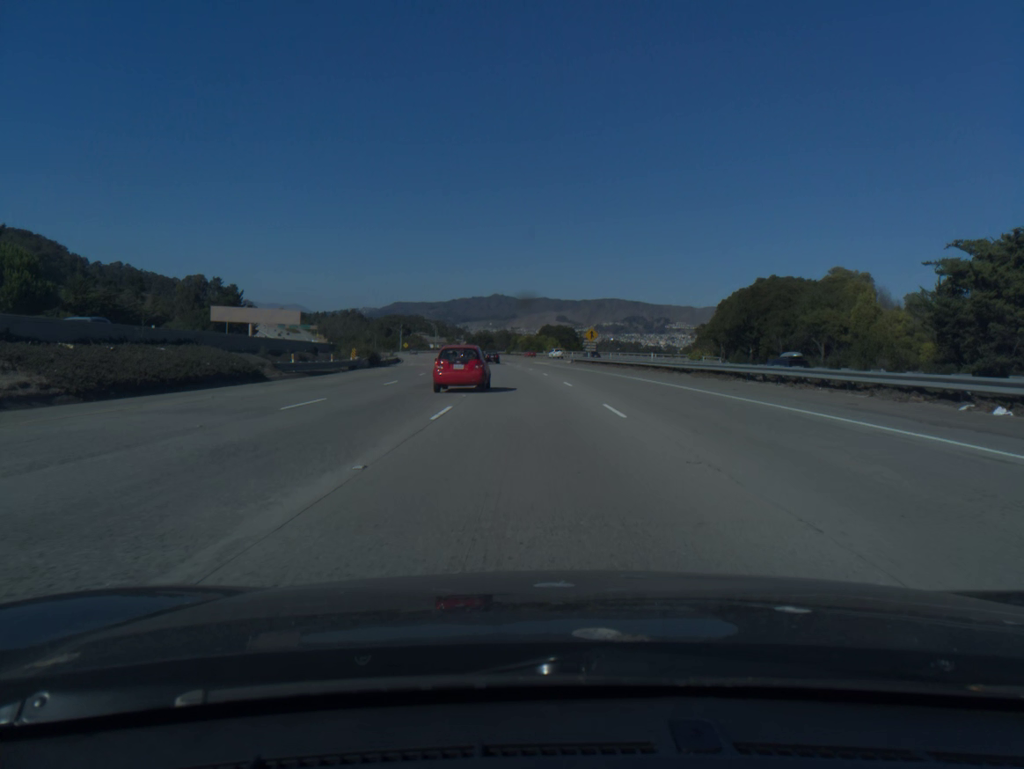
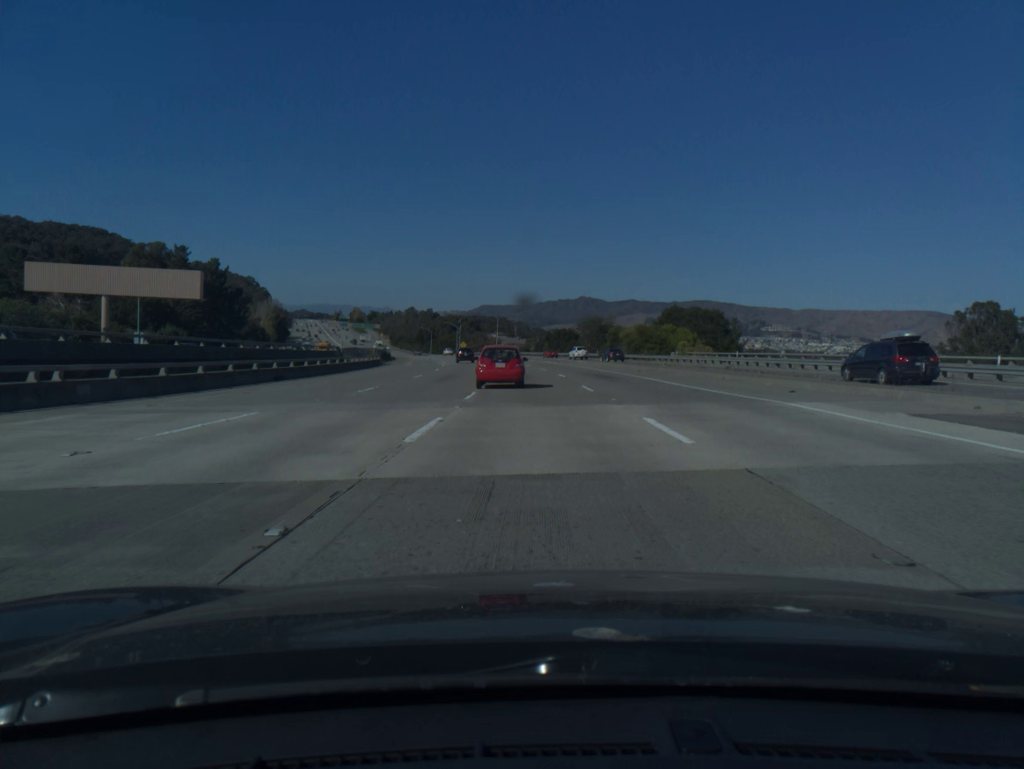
(-4.4, +76.5) m; -6°
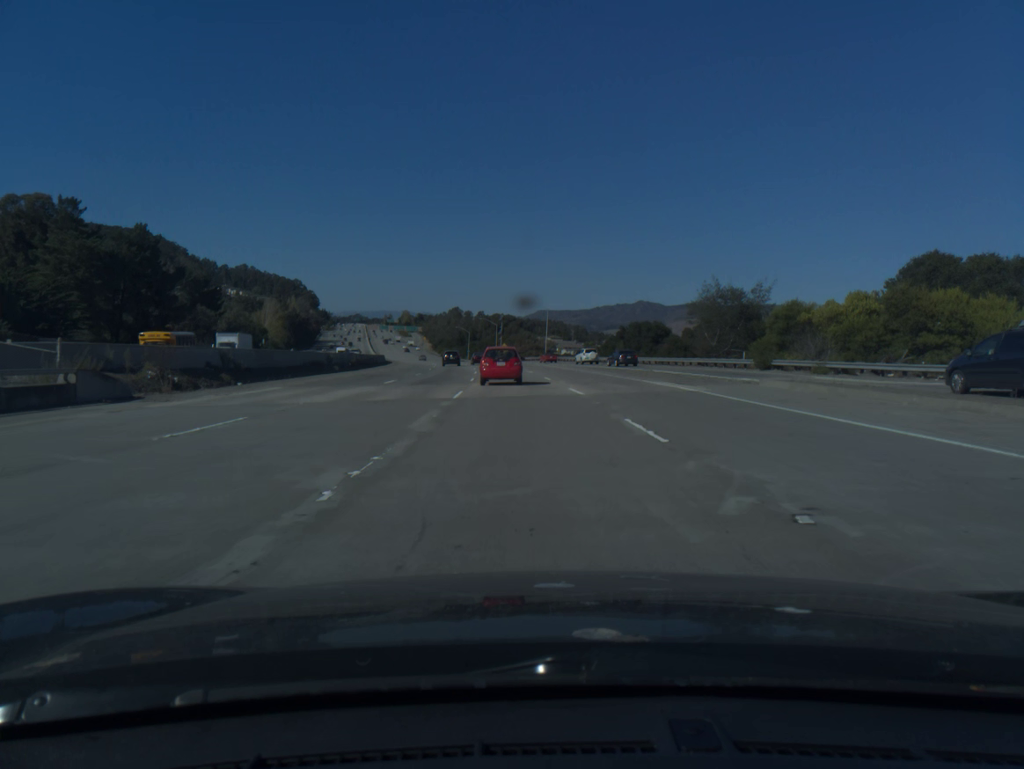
(-1.8, +56.1) m; -4°
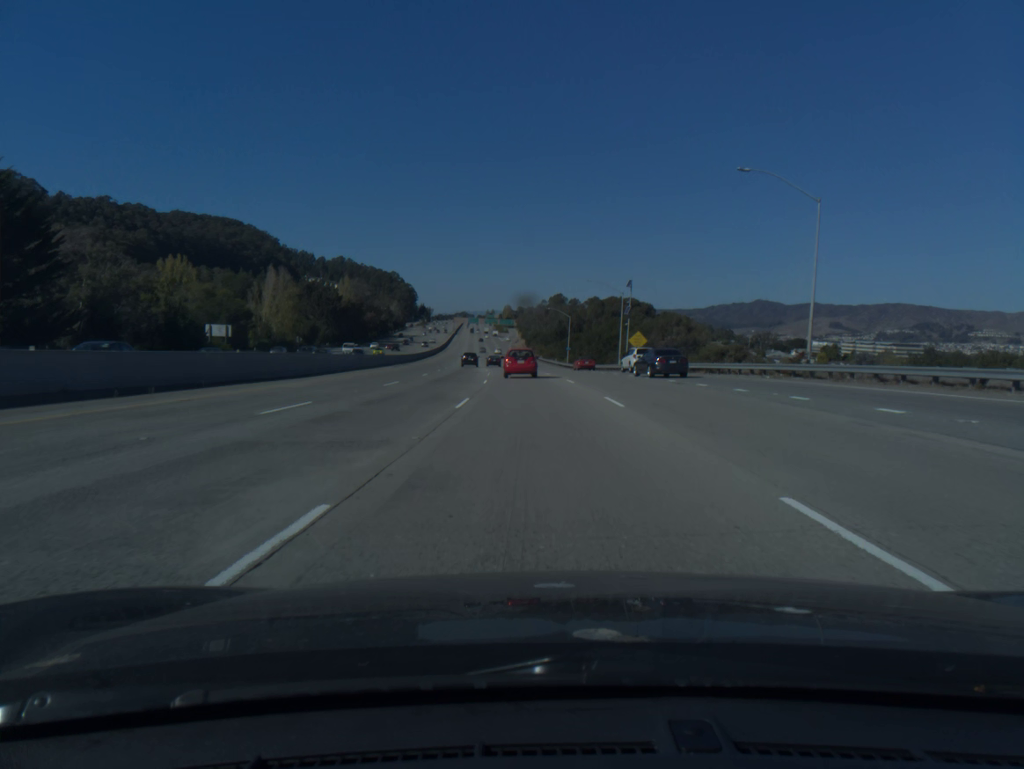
(-6.9, +92.0) m; -8°
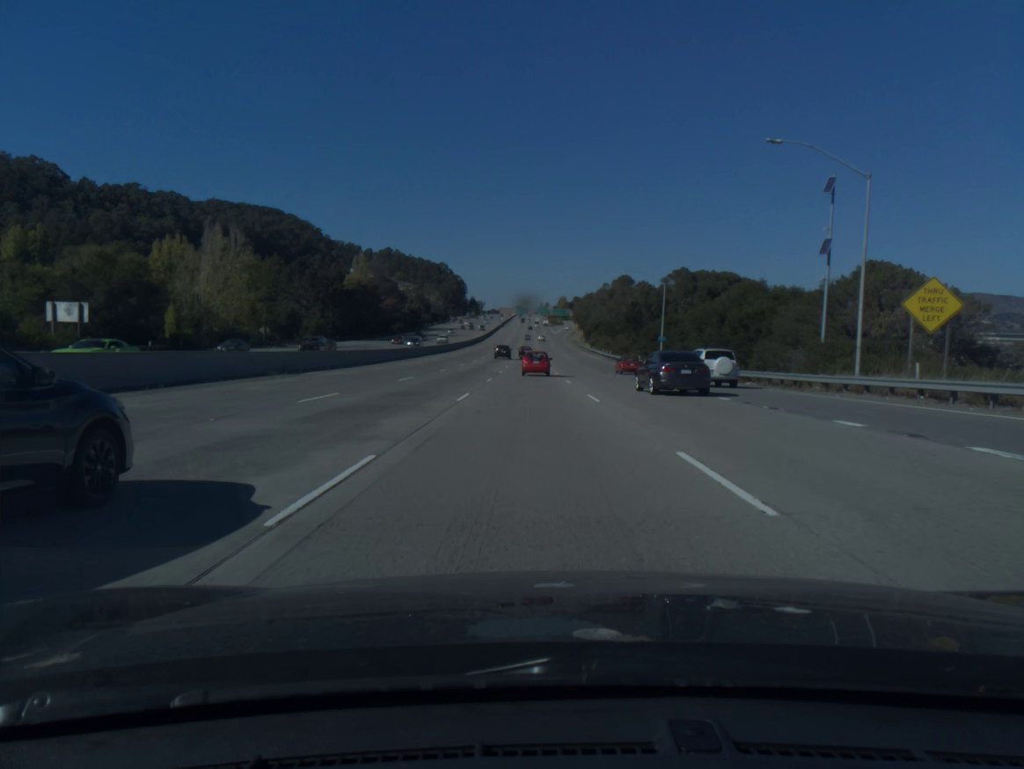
(-1.8, +55.3) m; -4°
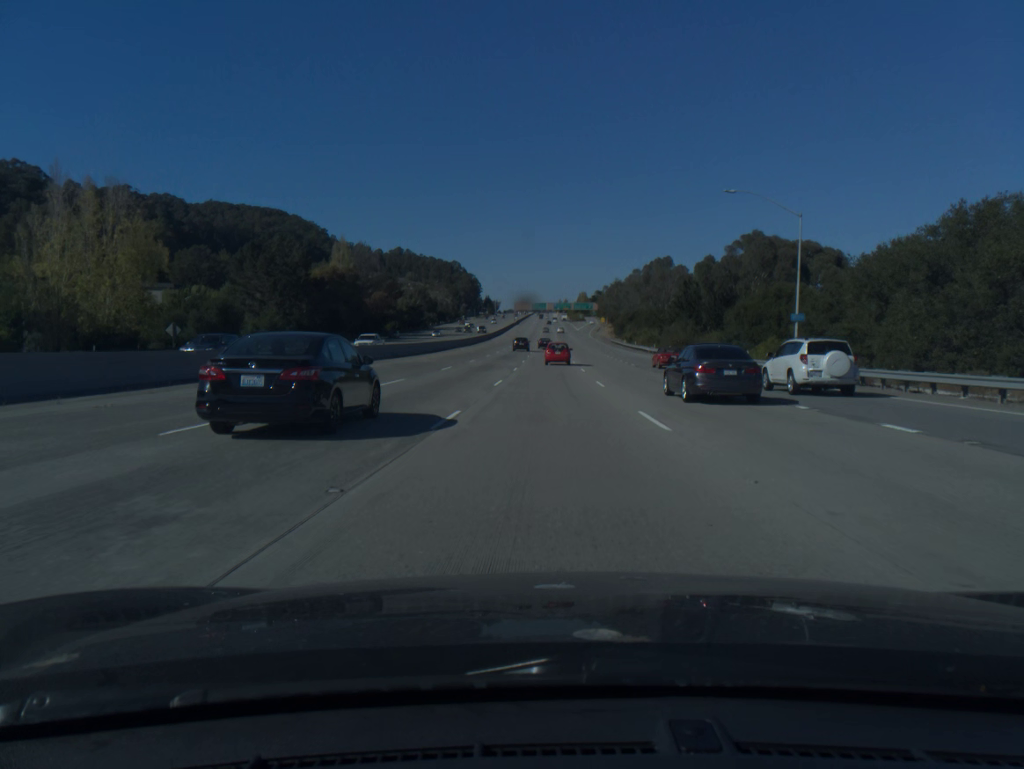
(-0.6, +37.2) m; -2°
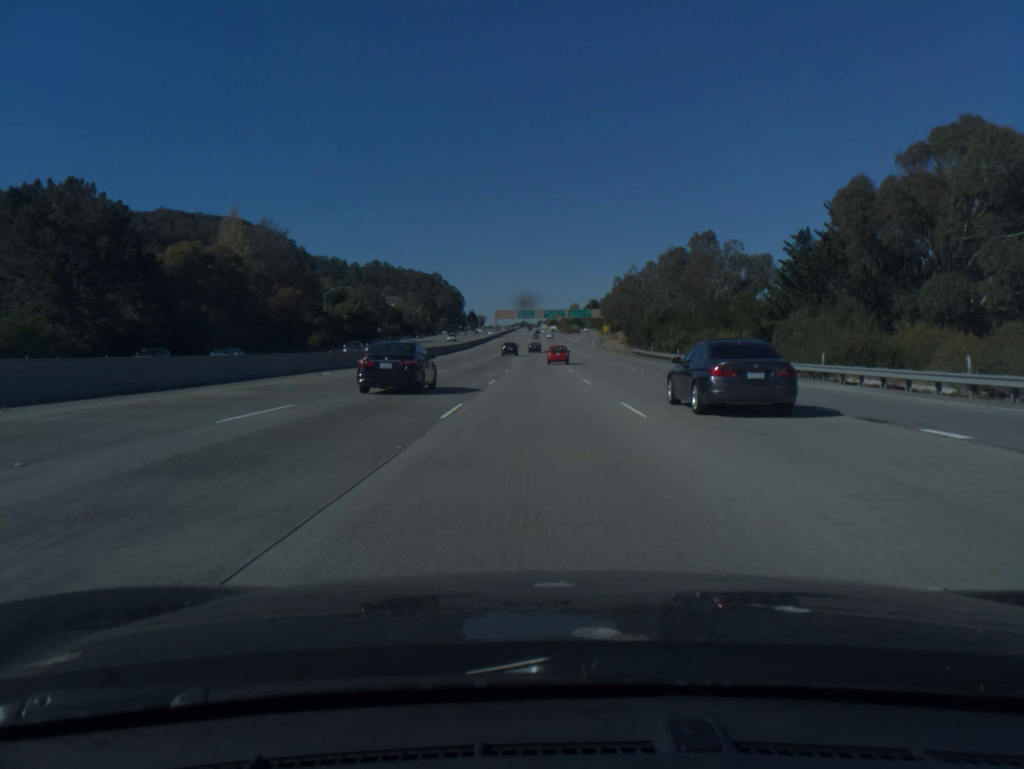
(+0.4, +56.2) m; +1°
